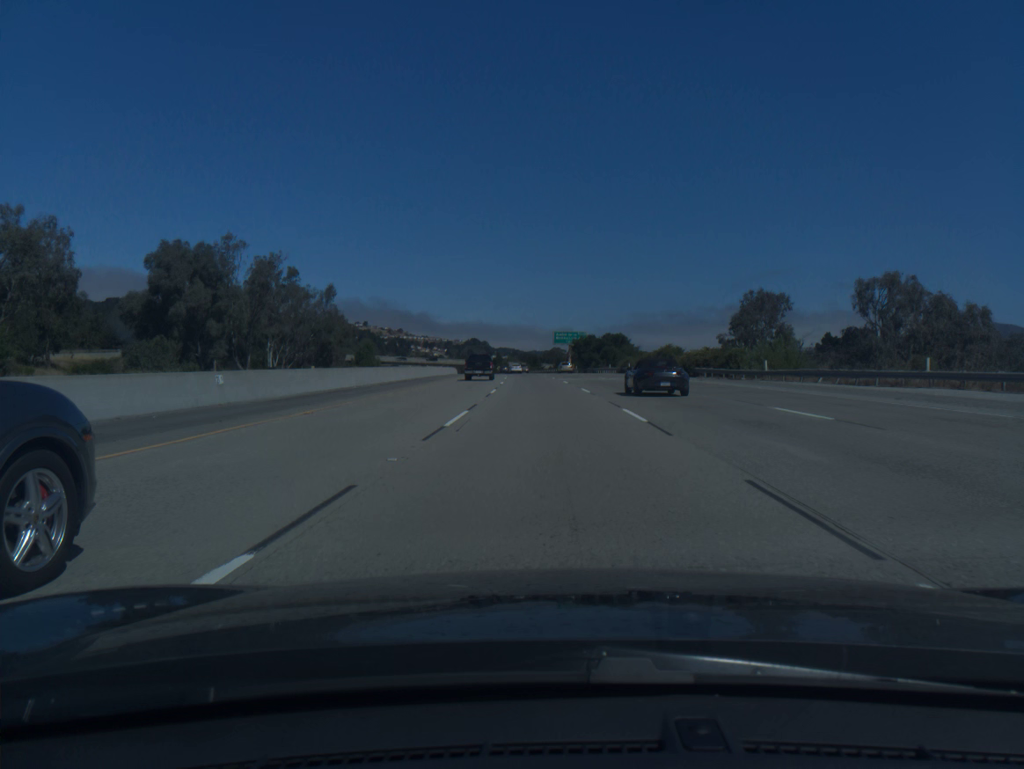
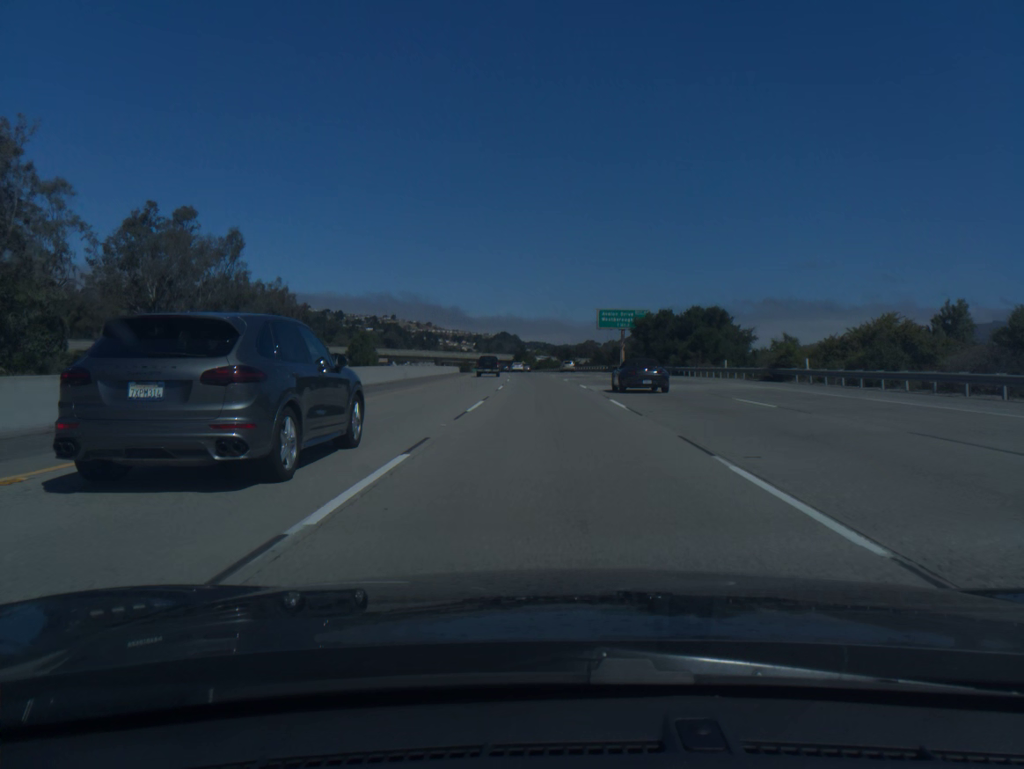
(-1.1, +53.9) m; -2°
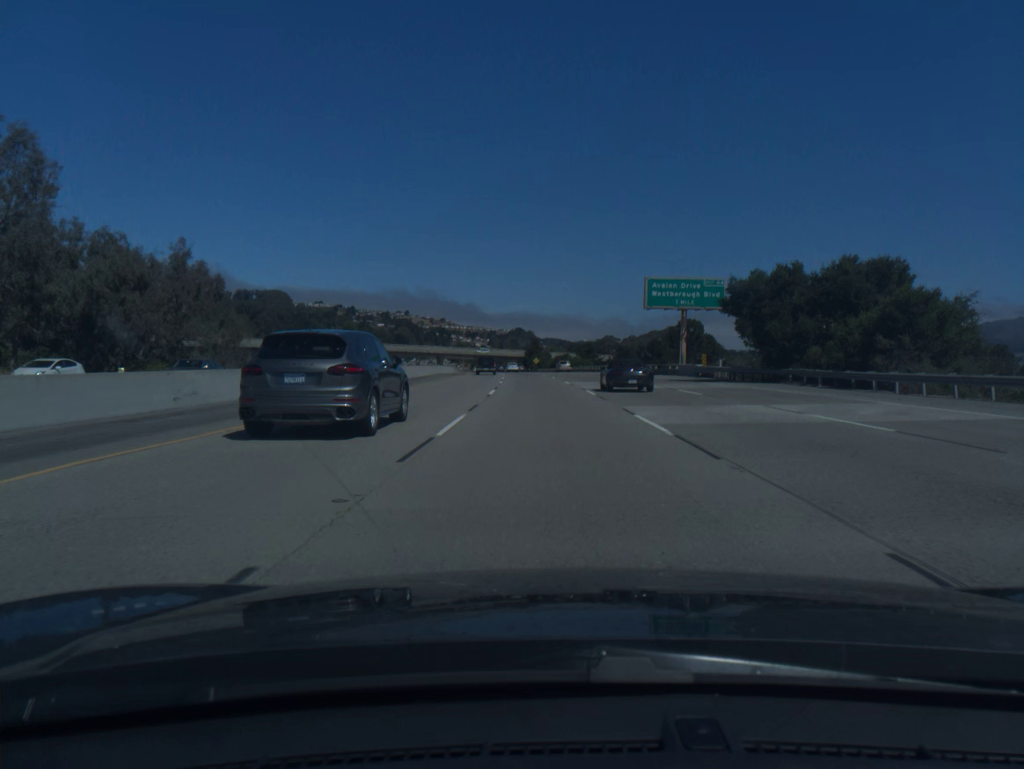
(-0.4, +35.6) m; -1°
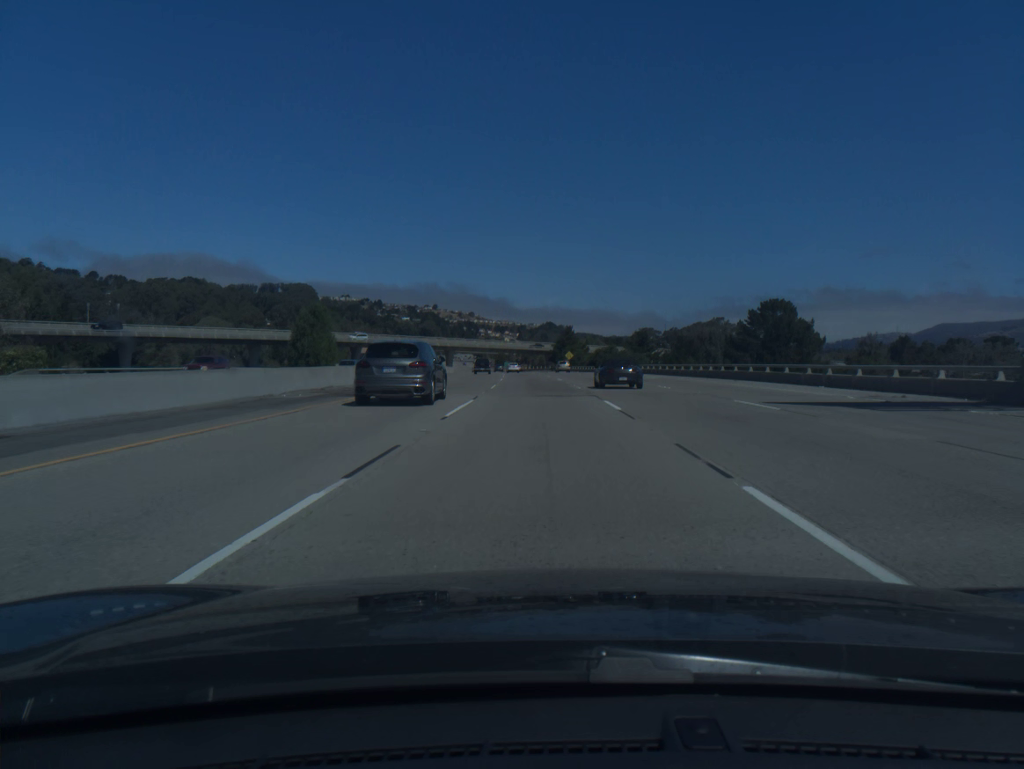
(-0.9, +52.9) m; -2°
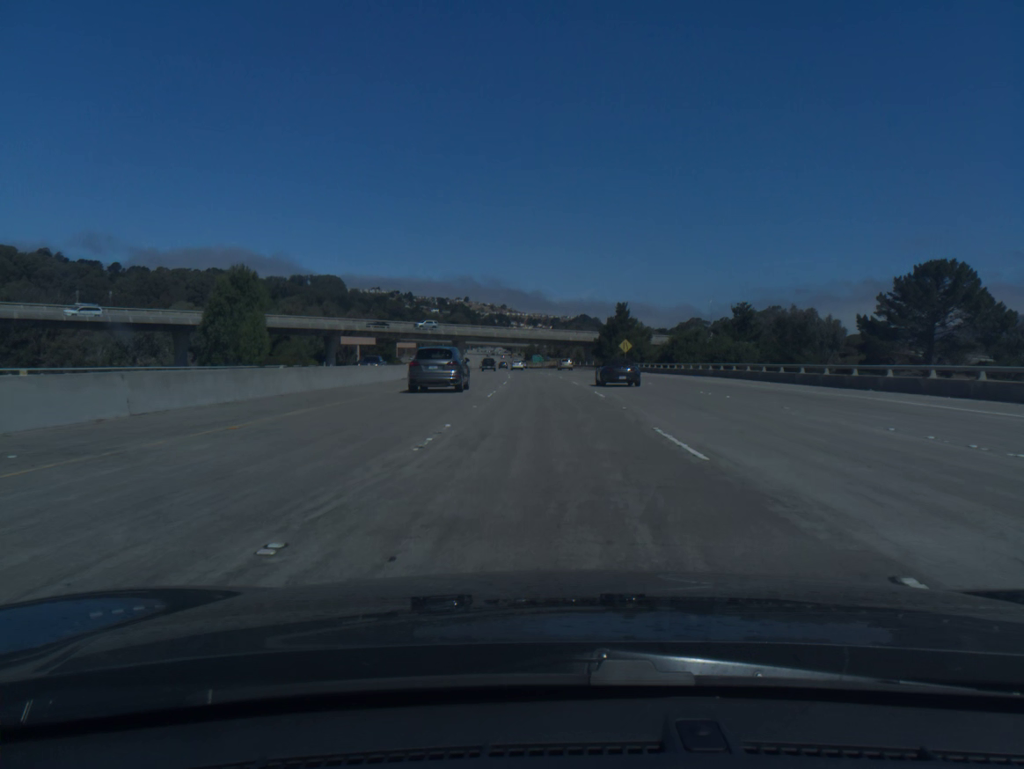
(-1.1, +52.4) m; -2°
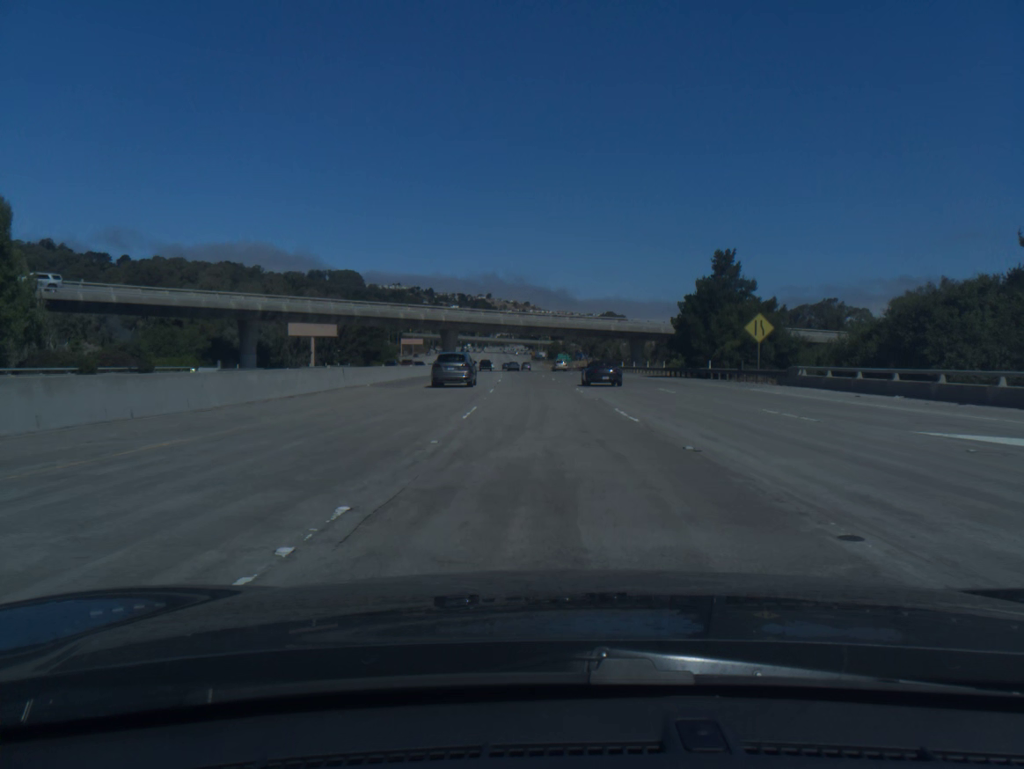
(-0.9, +51.9) m; -2°
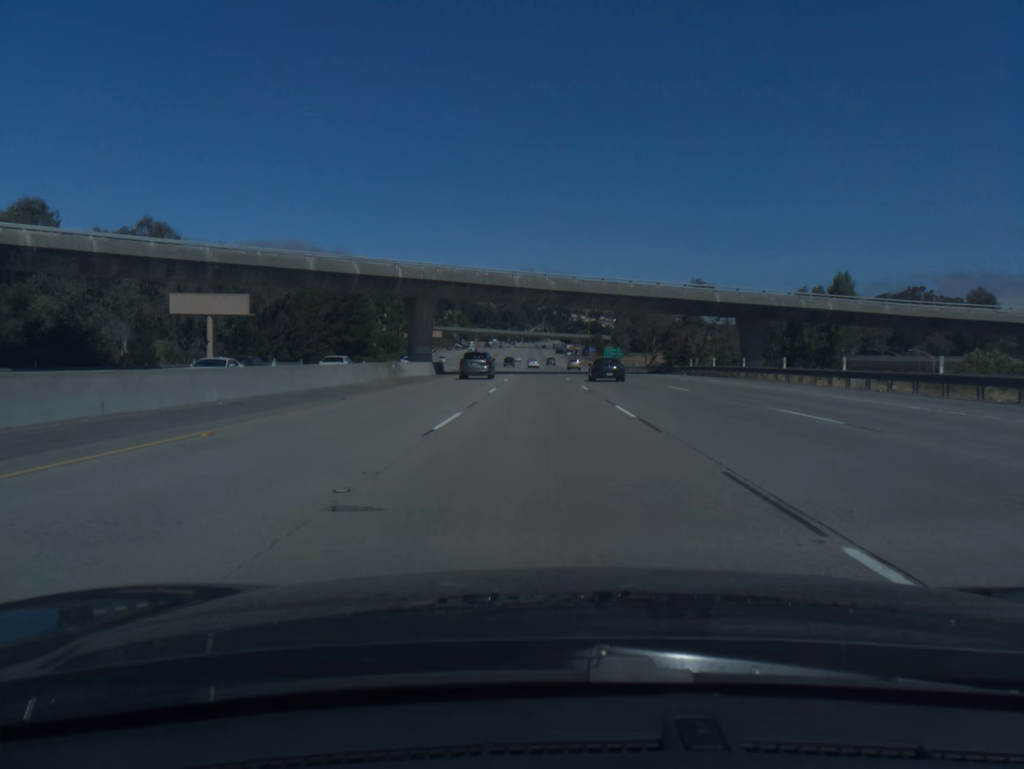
(-1.1, +51.8) m; -3°
